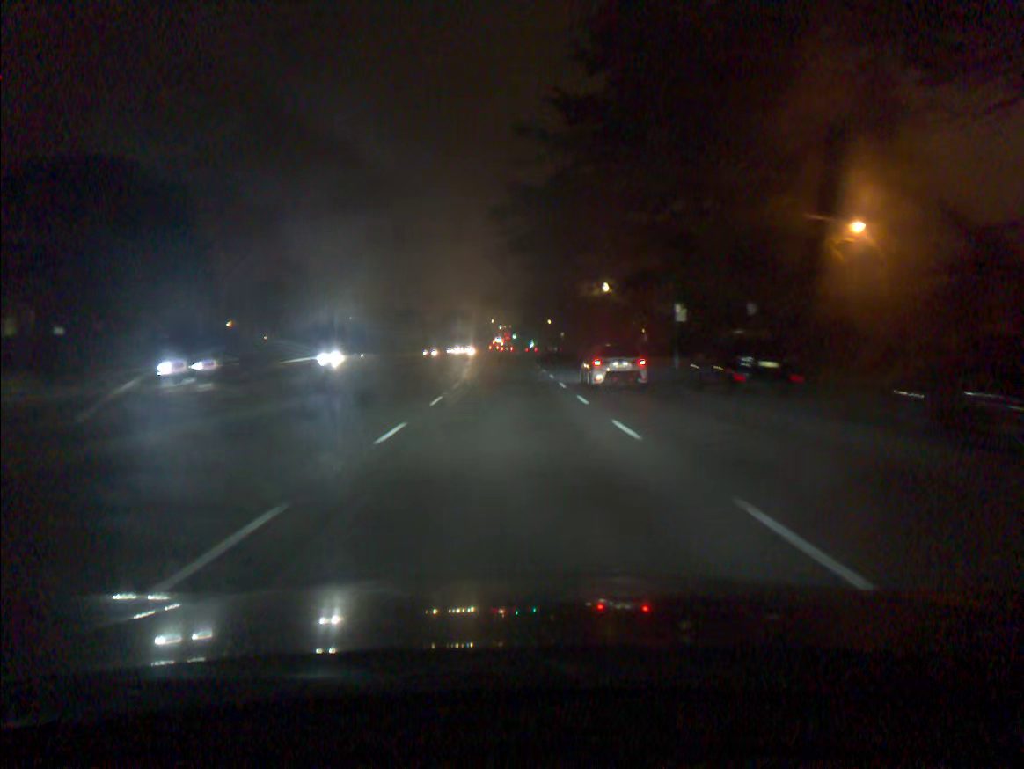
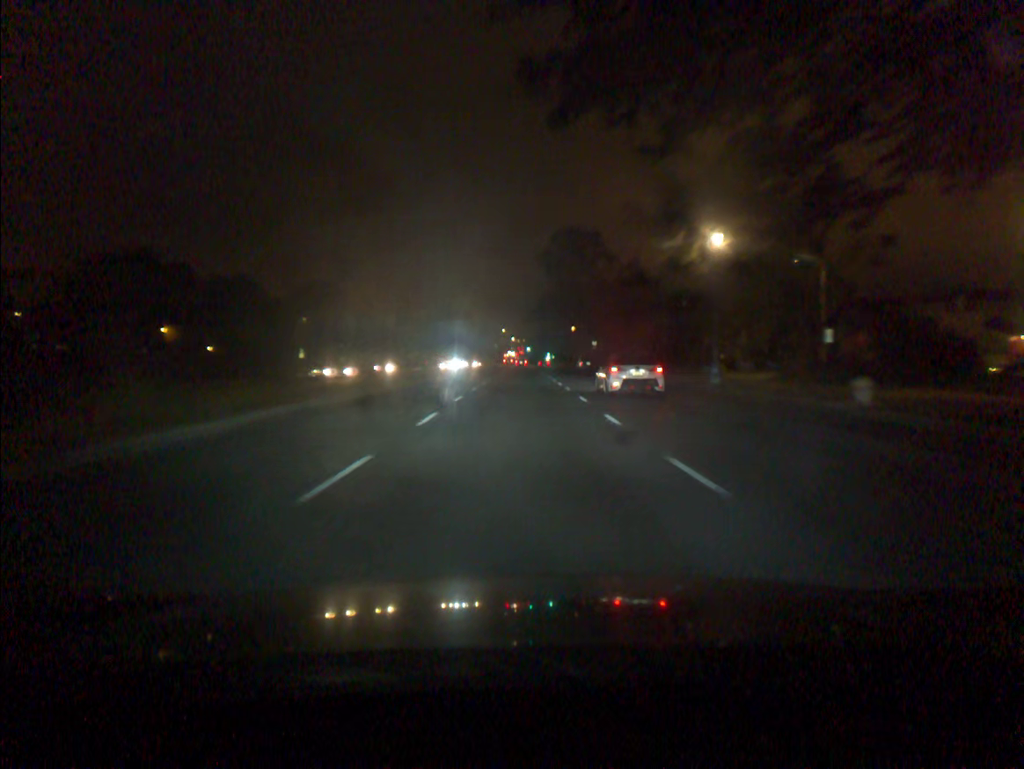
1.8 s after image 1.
(-0.3, +33.3) m; -1°
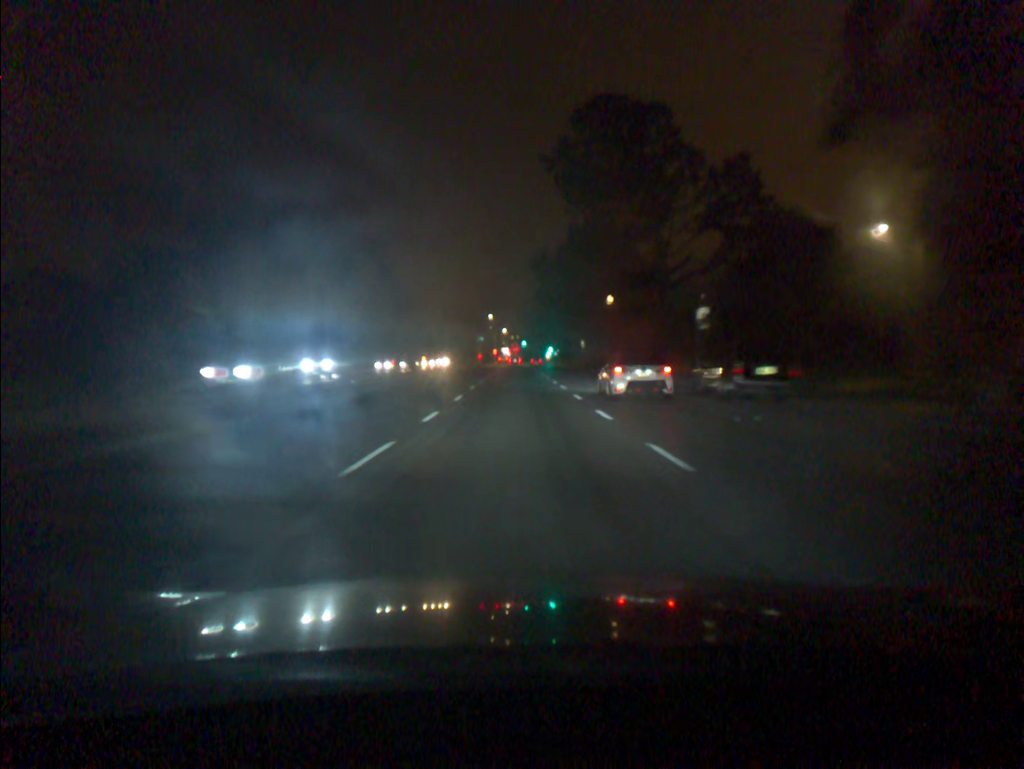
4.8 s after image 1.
(+0.3, +57.4) m; +1°
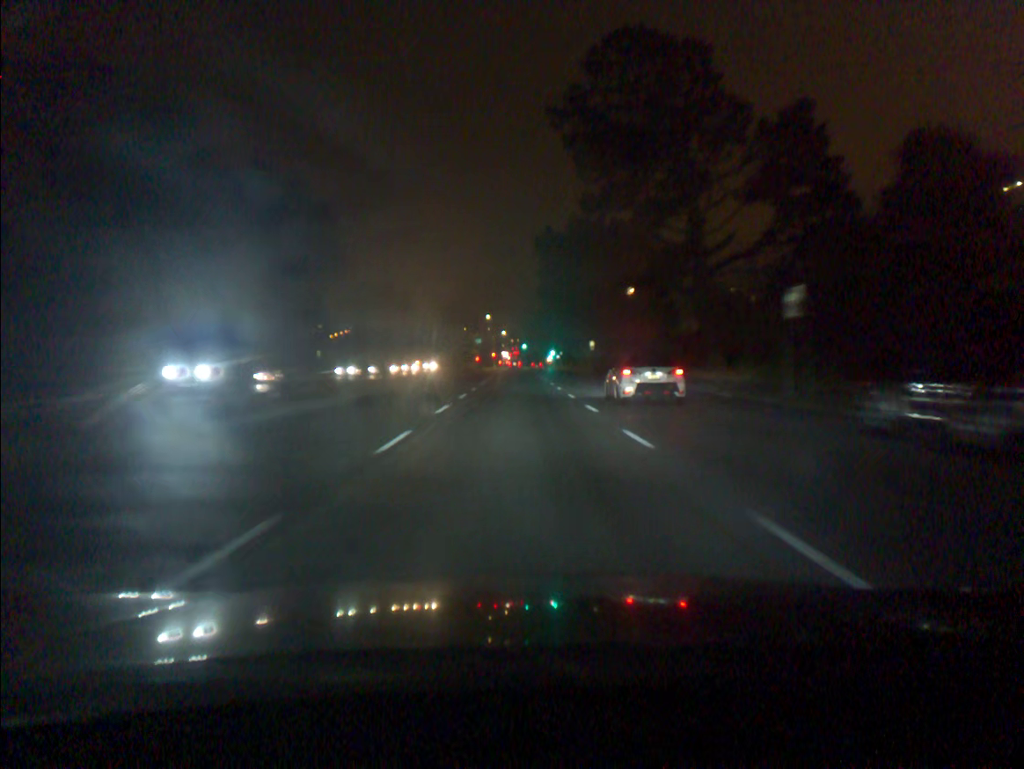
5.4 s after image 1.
(0.0, +12.0) m; 0°
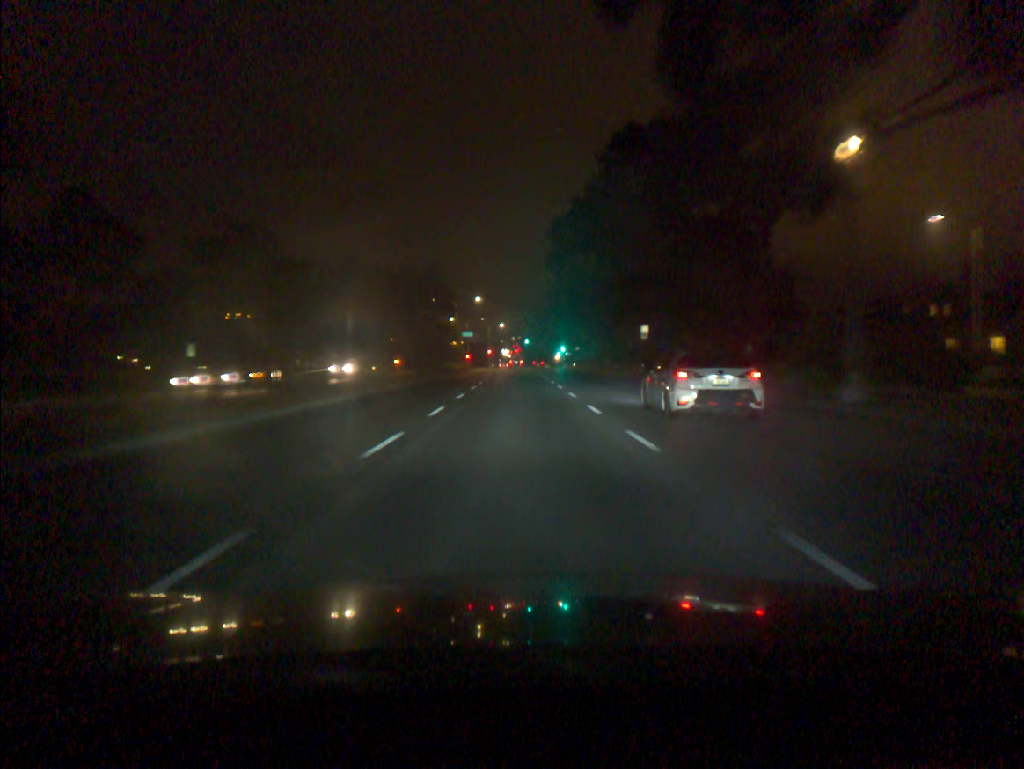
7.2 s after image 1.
(0.0, +37.2) m; 0°
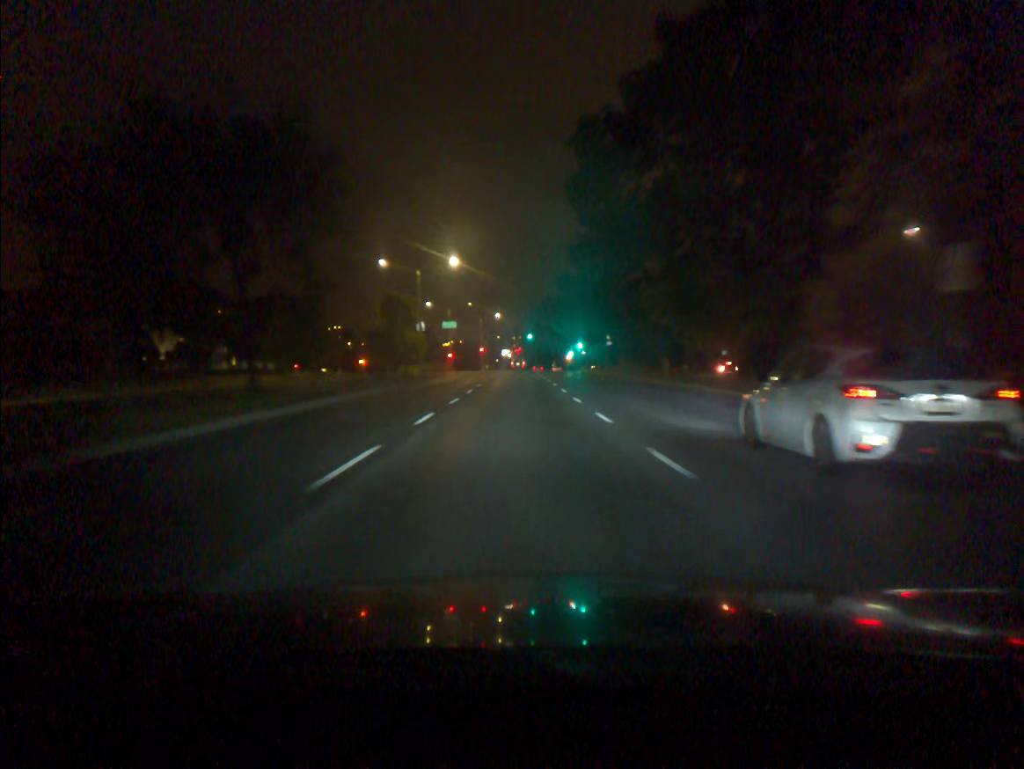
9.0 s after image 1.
(0.0, +38.6) m; 0°
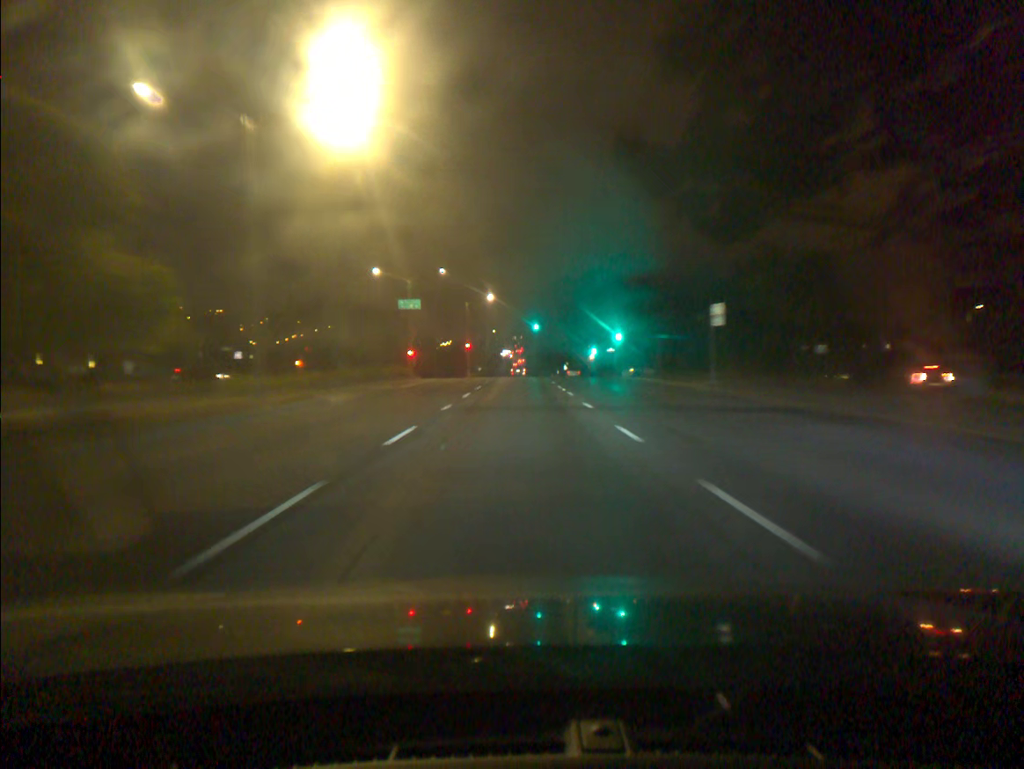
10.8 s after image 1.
(0.0, +39.6) m; 0°
